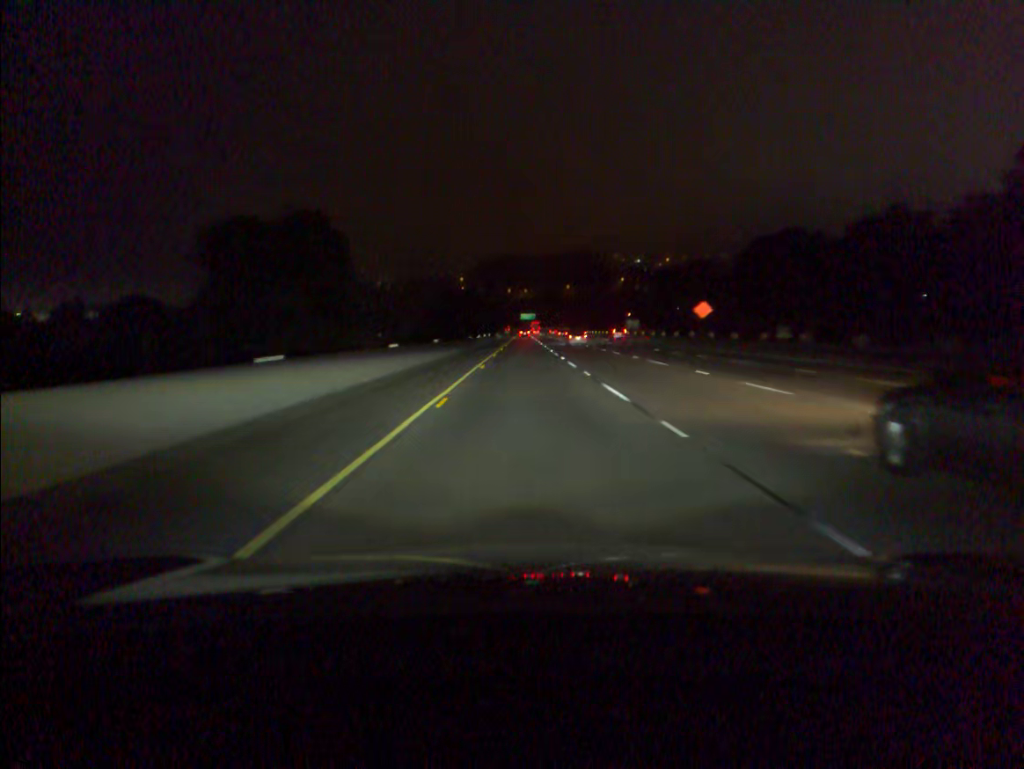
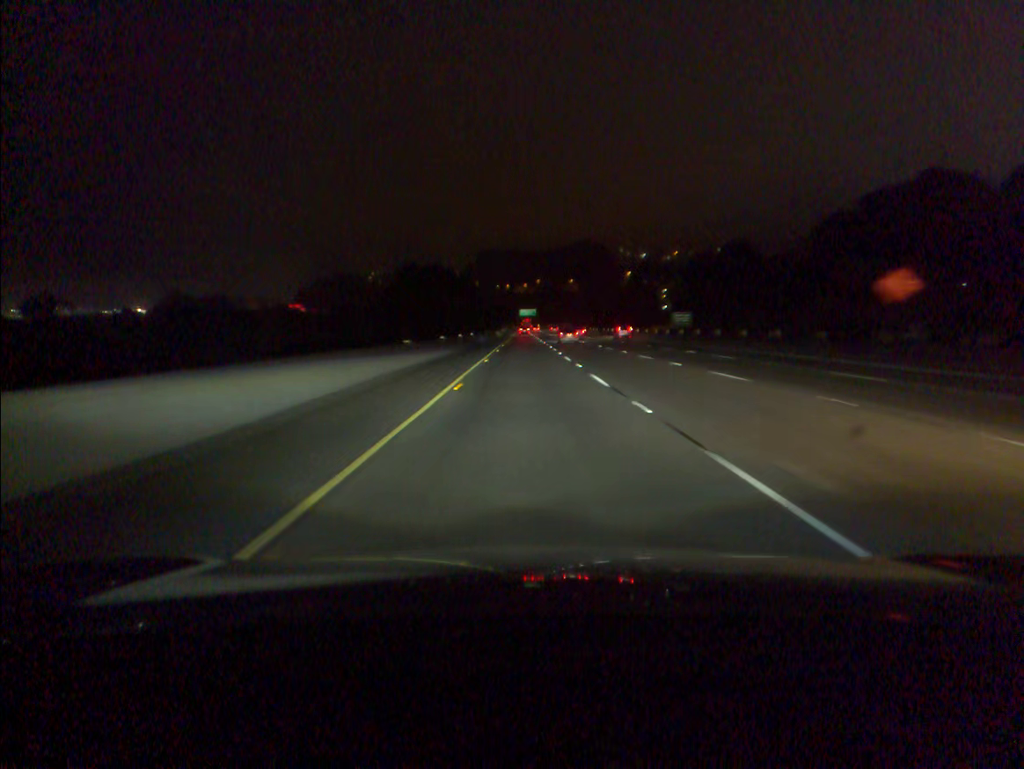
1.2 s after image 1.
(0.0, +40.3) m; 0°
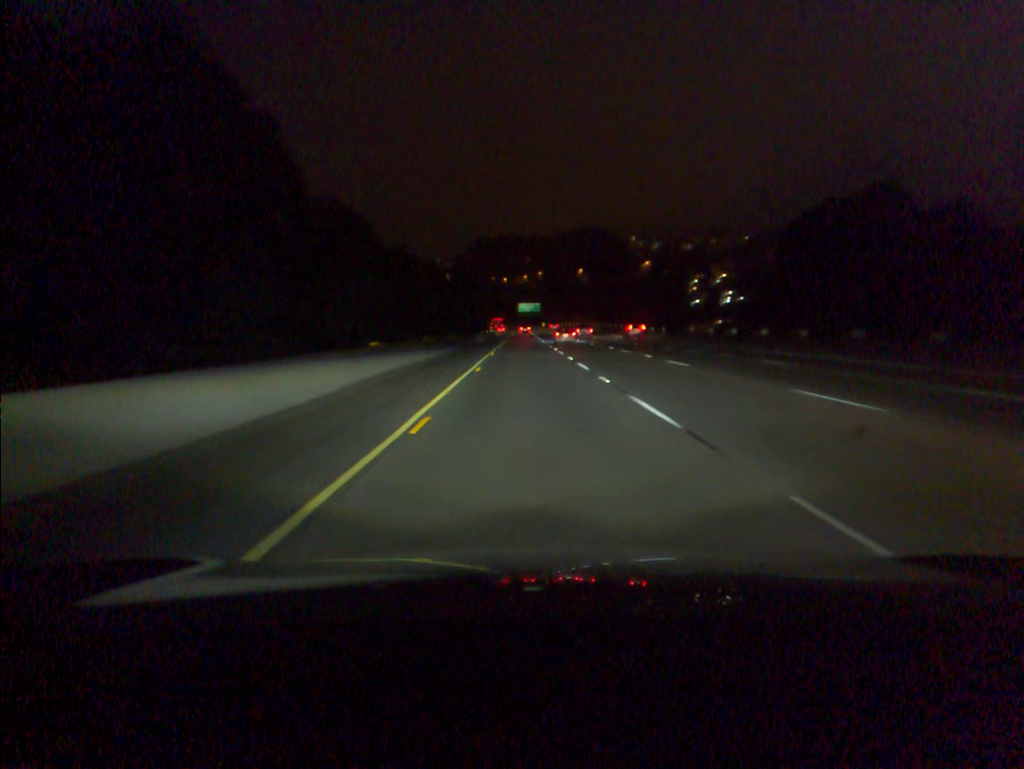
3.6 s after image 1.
(+0.1, +80.5) m; 0°
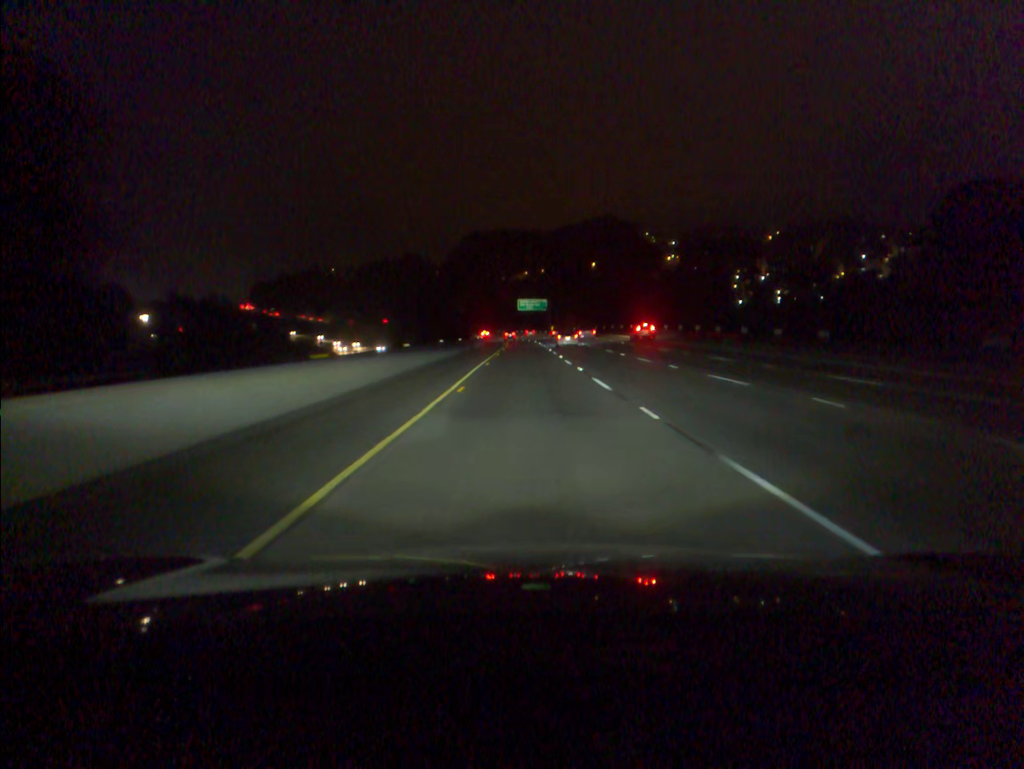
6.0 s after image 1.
(-0.1, +80.3) m; 0°
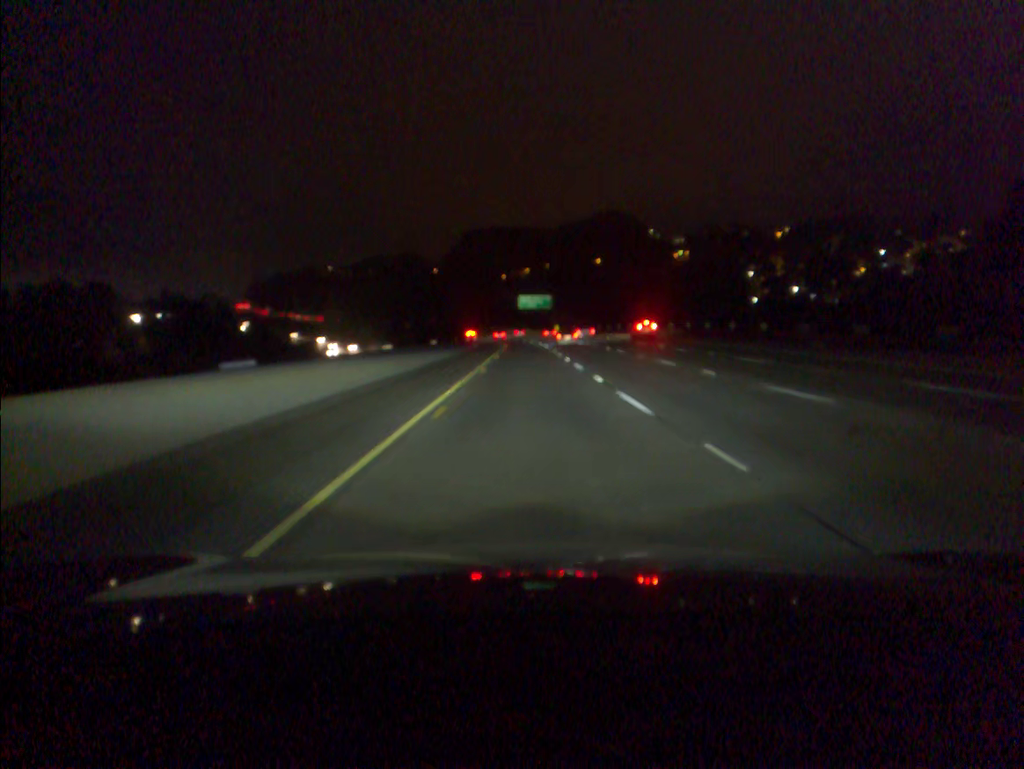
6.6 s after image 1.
(0.0, +20.0) m; 0°
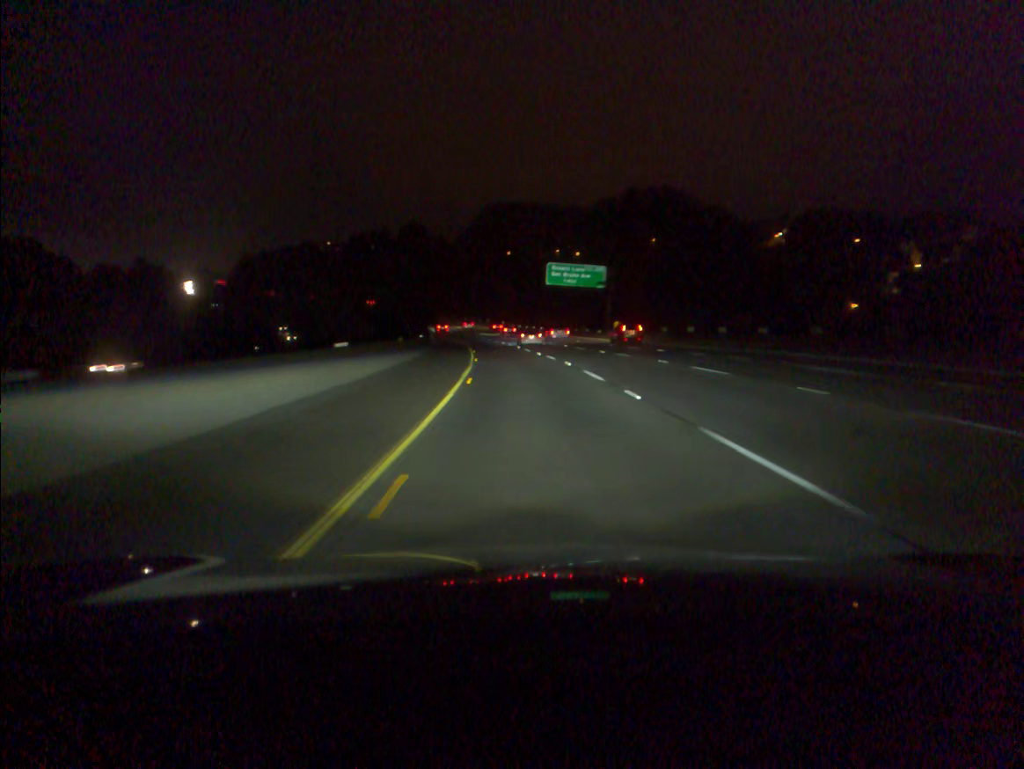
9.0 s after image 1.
(-0.4, +80.0) m; -1°
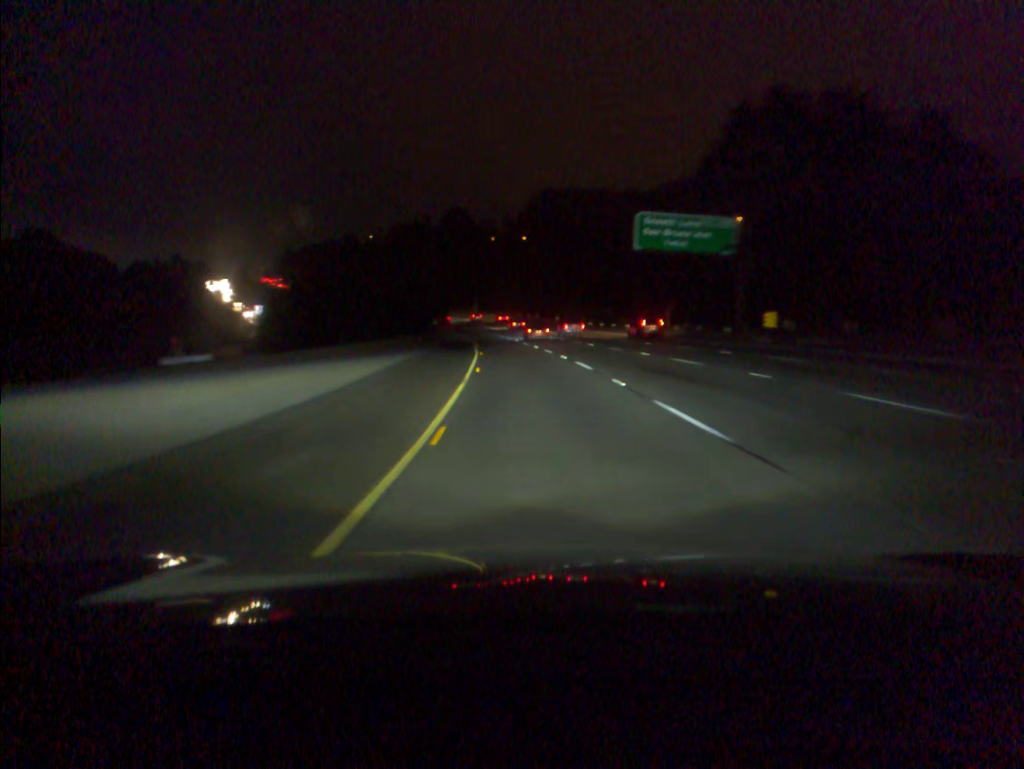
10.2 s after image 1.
(-1.2, +39.8) m; -4°
